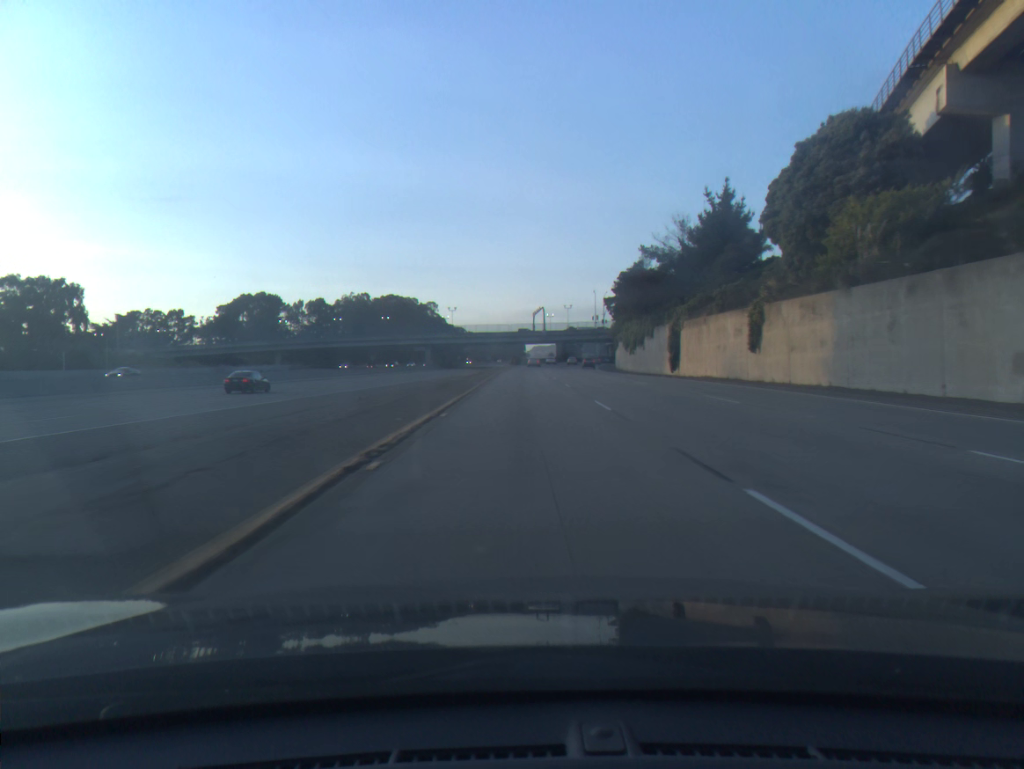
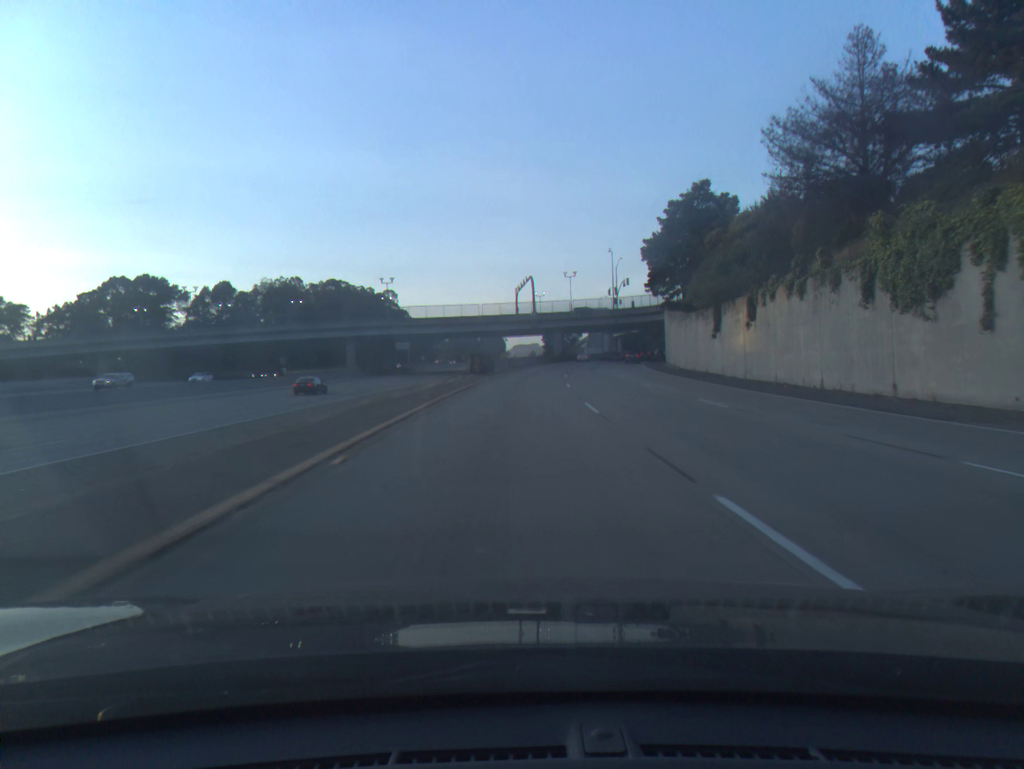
(+0.6, +71.9) m; +1°
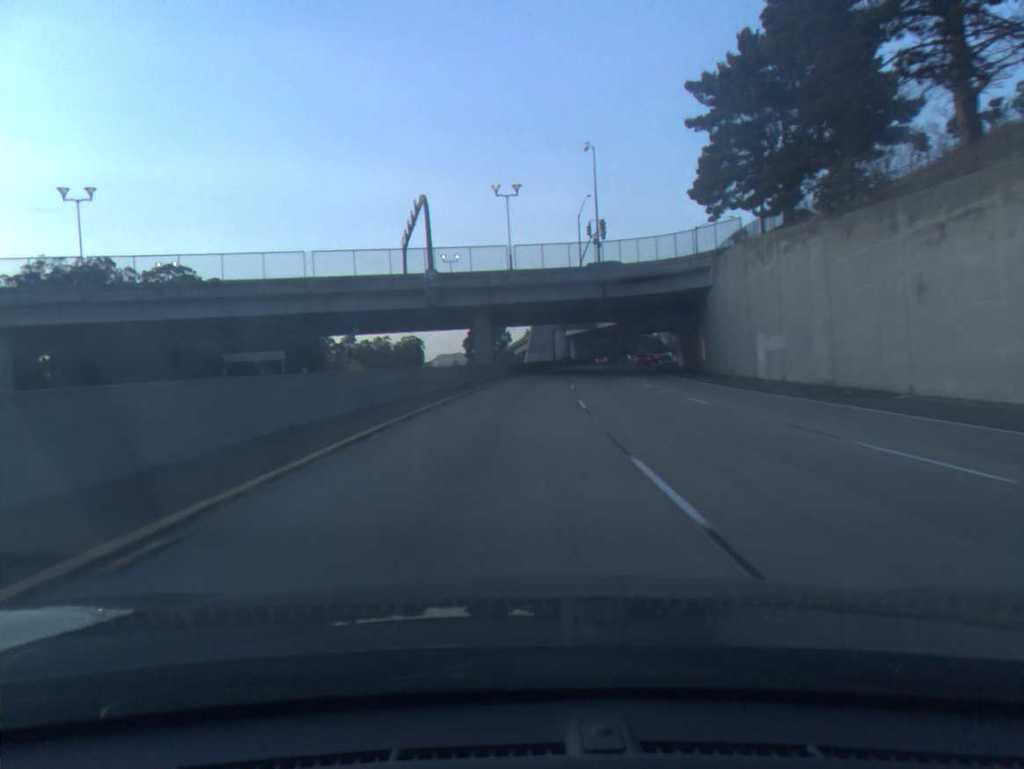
(+3.1, +69.0) m; +5°
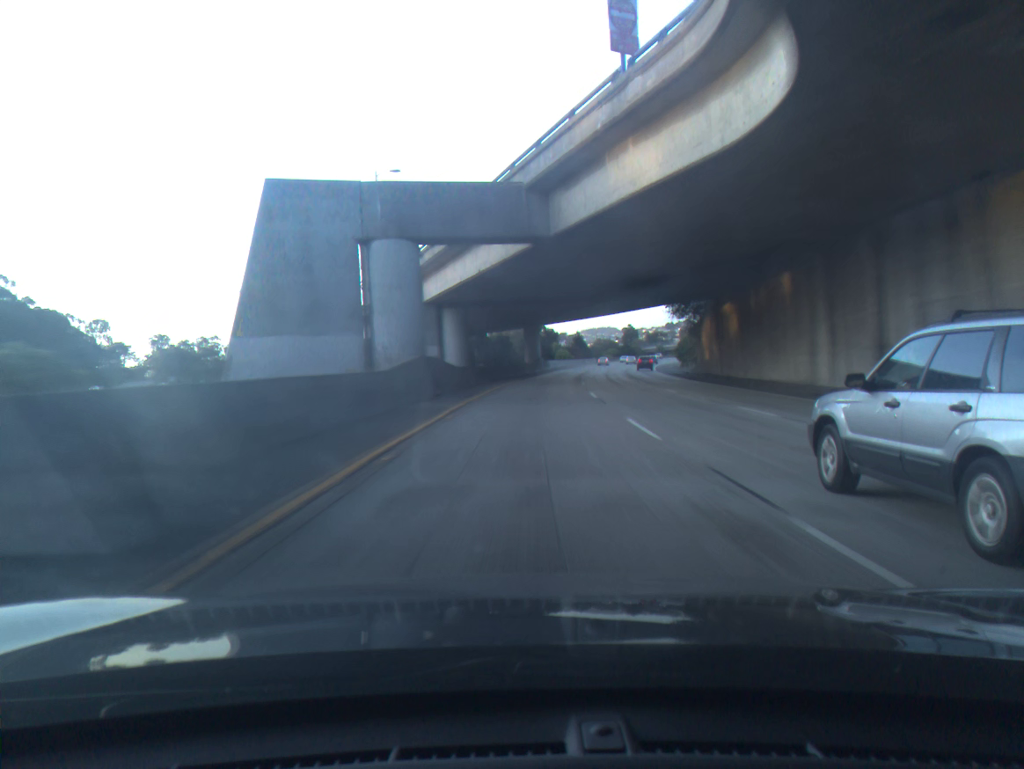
(+5.9, +89.5) m; +9°
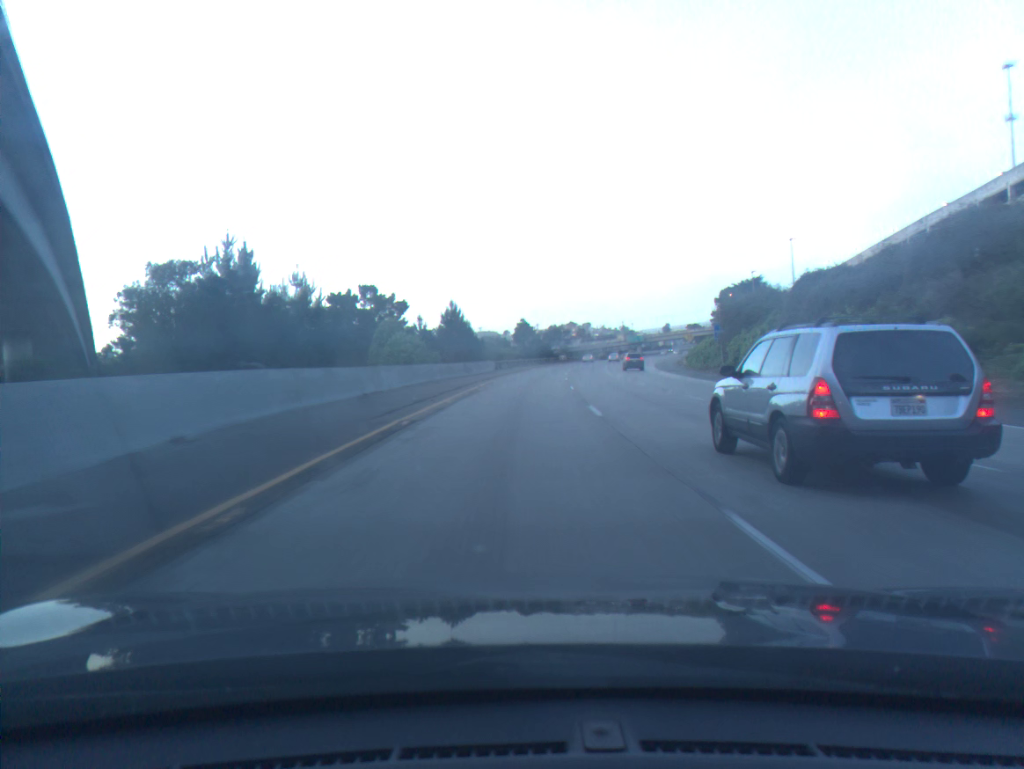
(+7.8, +95.3) m; +9°
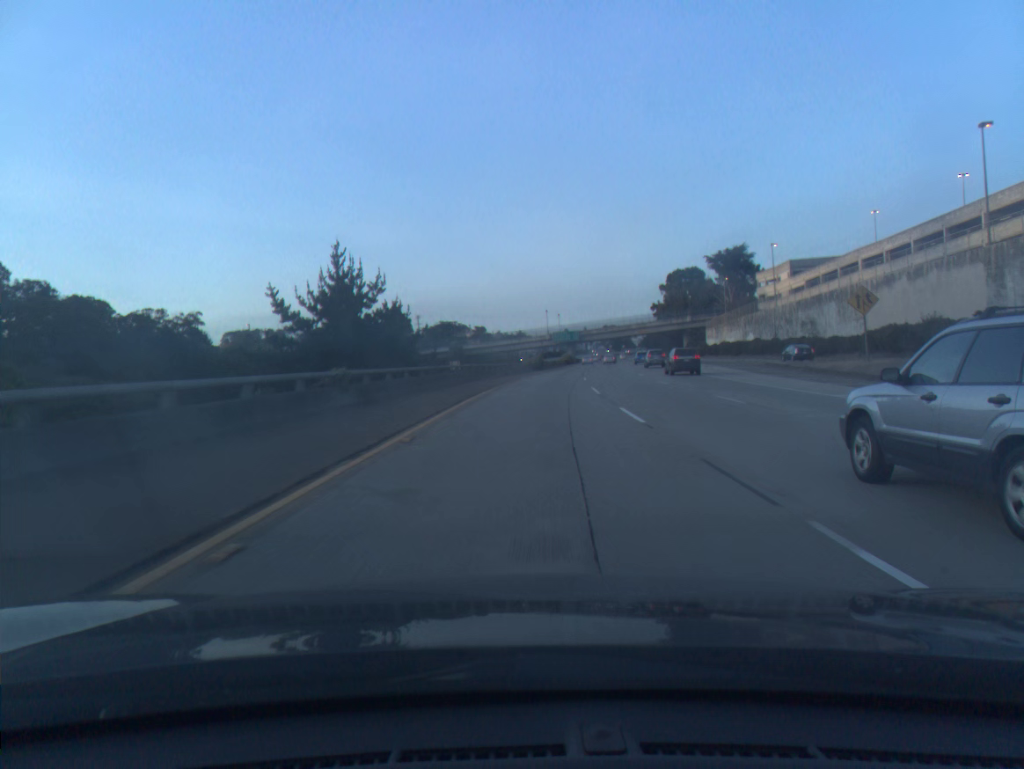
(+5.9, +100.8) m; +8°
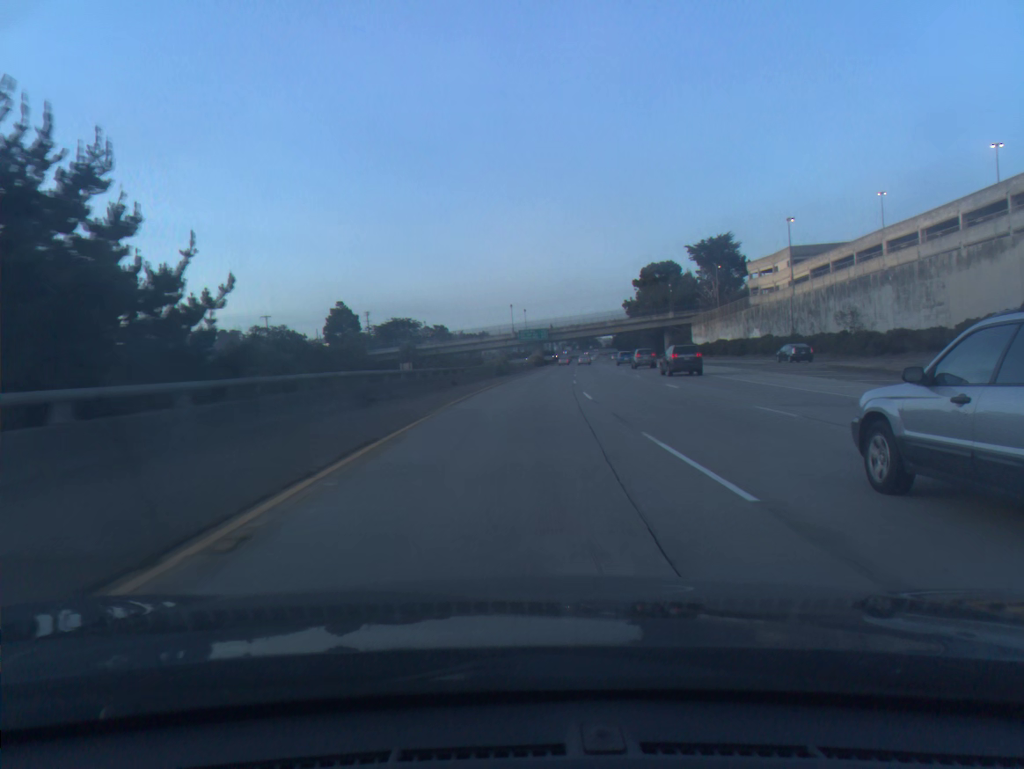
(+0.5, +20.5) m; +3°
